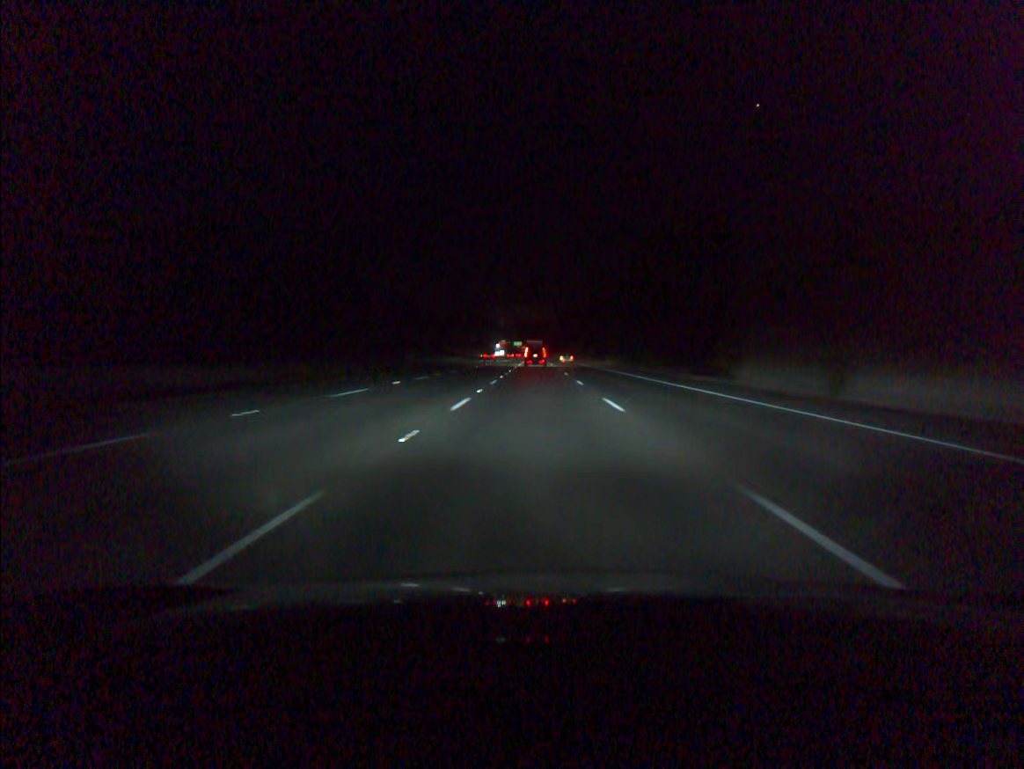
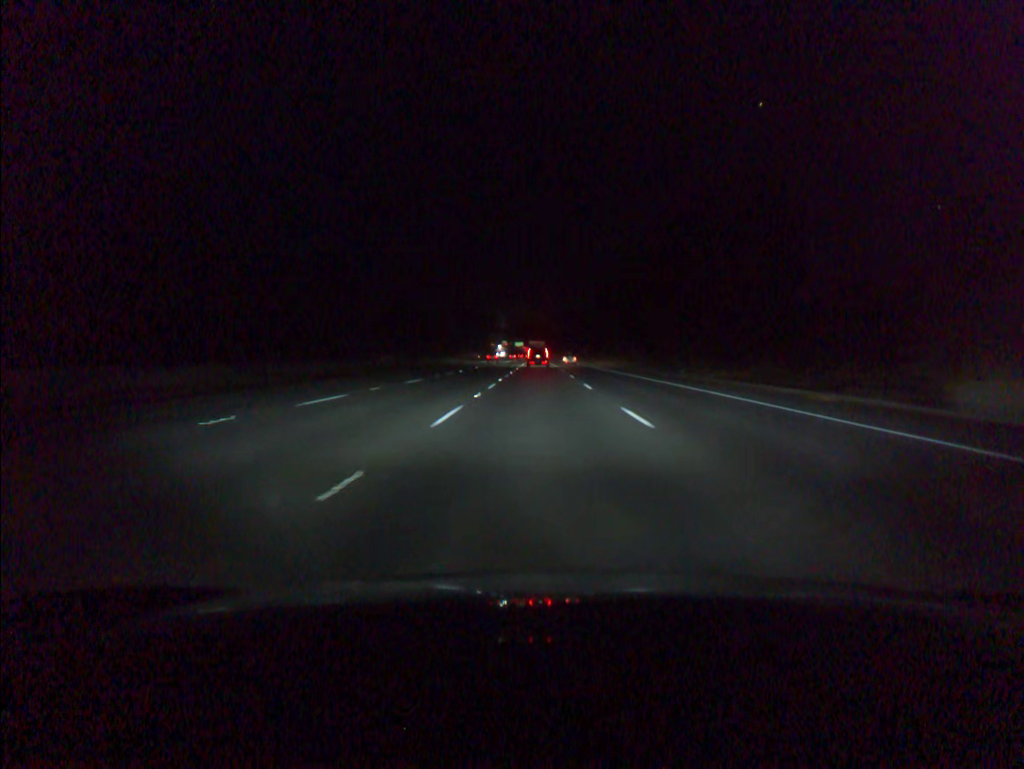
(0.0, +18.1) m; 0°
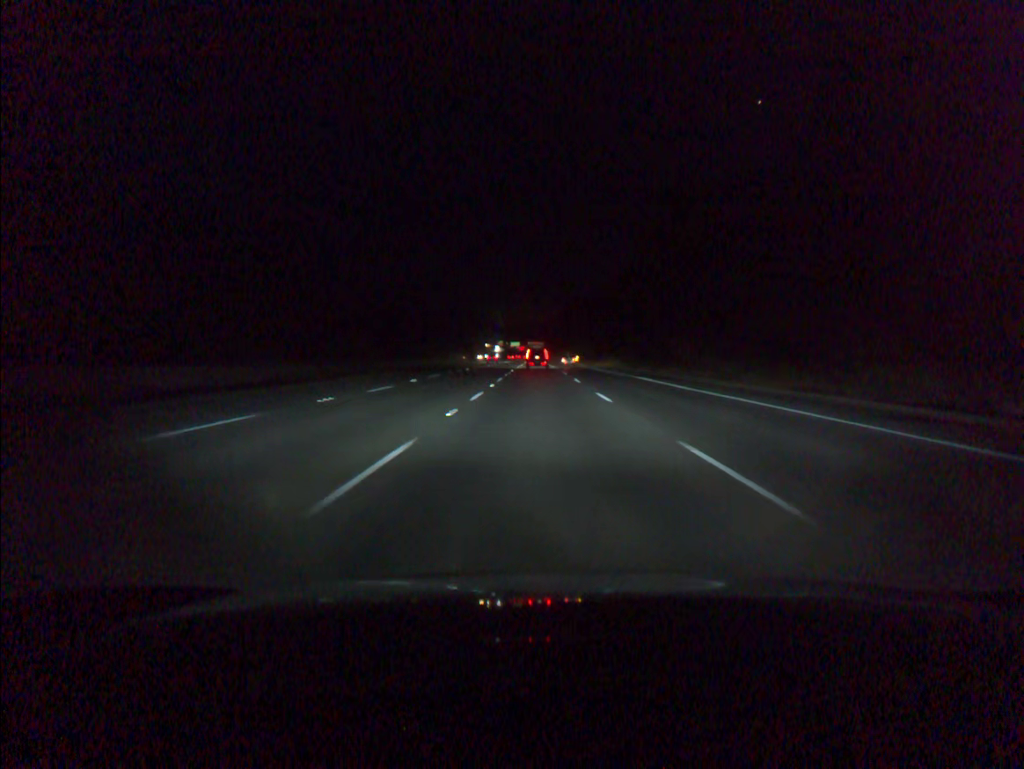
(0.0, +36.2) m; 0°
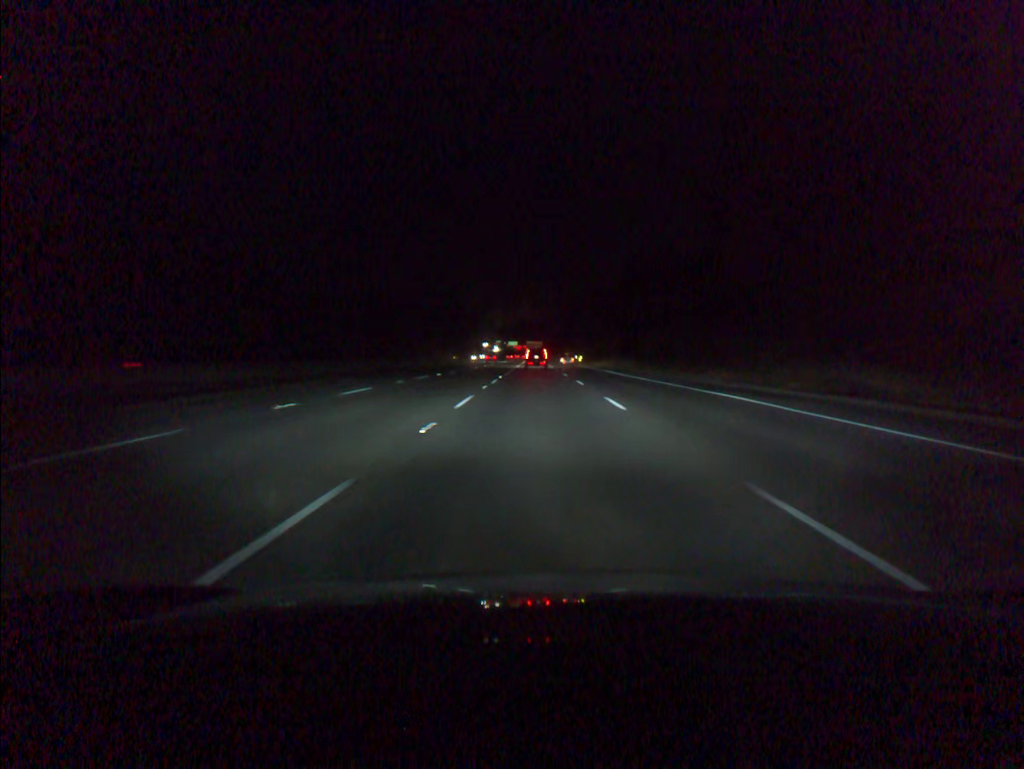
(0.0, +18.1) m; 0°
